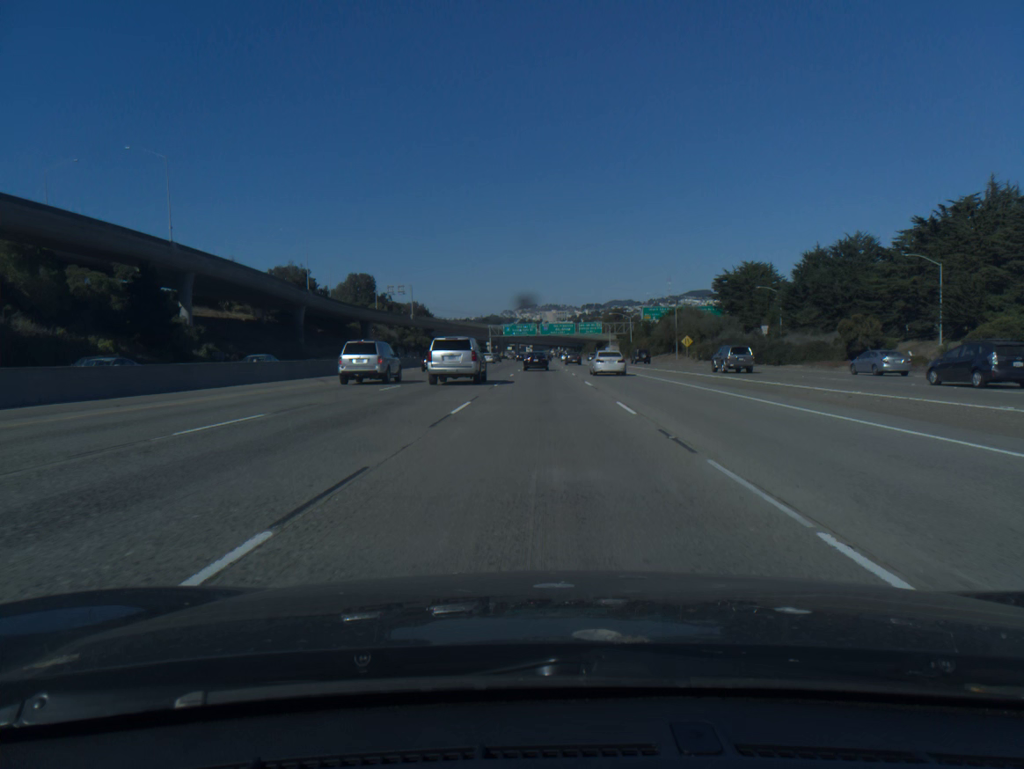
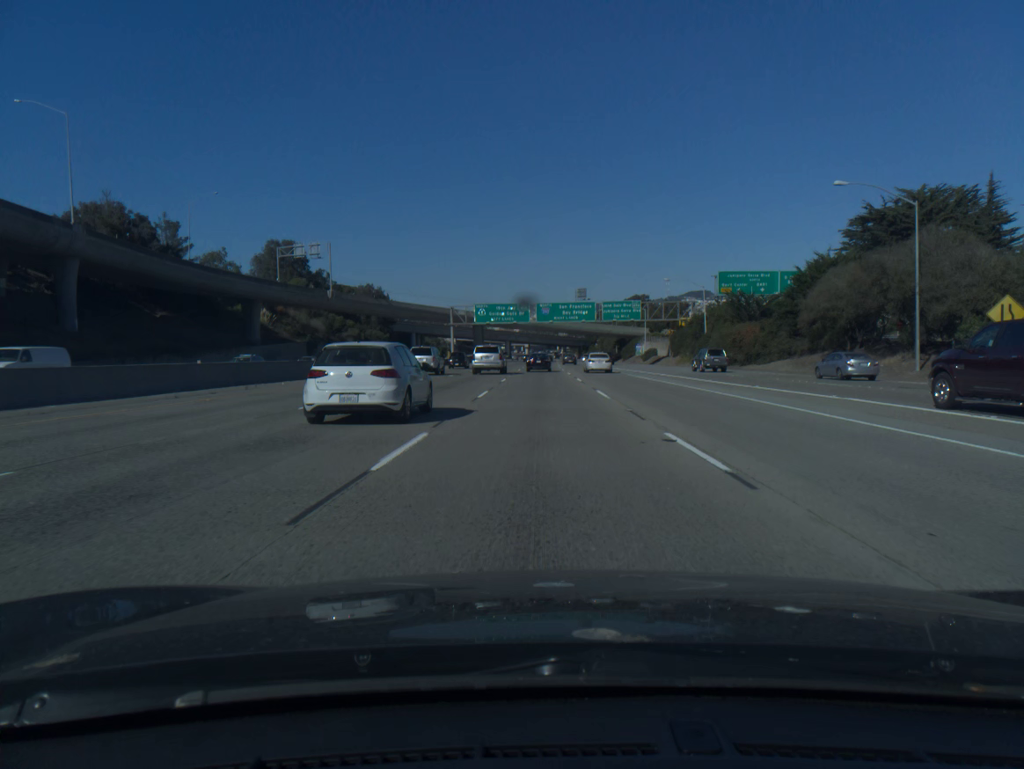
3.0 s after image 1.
(+0.2, +78.7) m; 0°
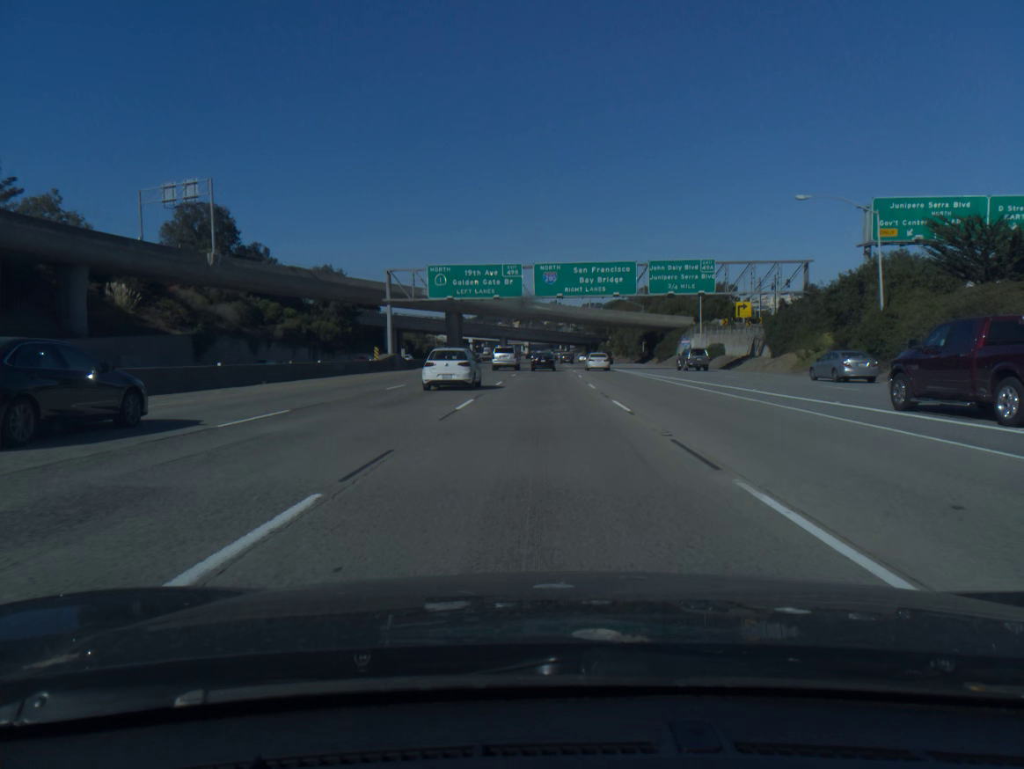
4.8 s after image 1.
(0.0, +47.7) m; 0°
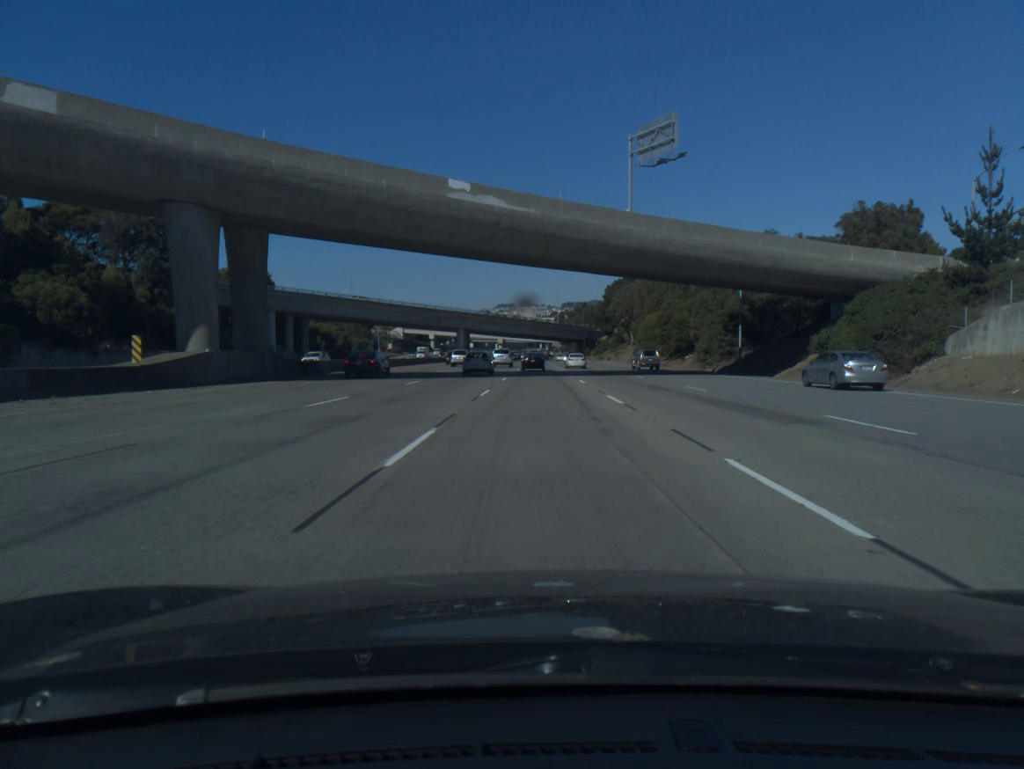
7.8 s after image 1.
(+0.7, +80.3) m; +1°
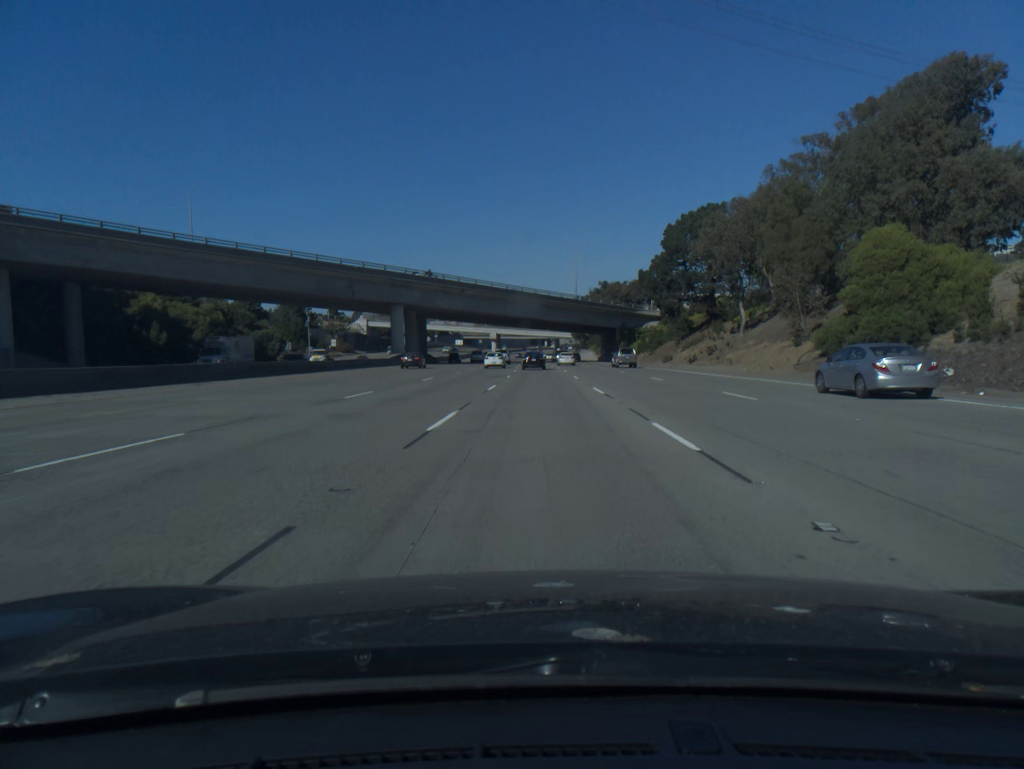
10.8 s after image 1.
(-0.1, +81.6) m; 0°
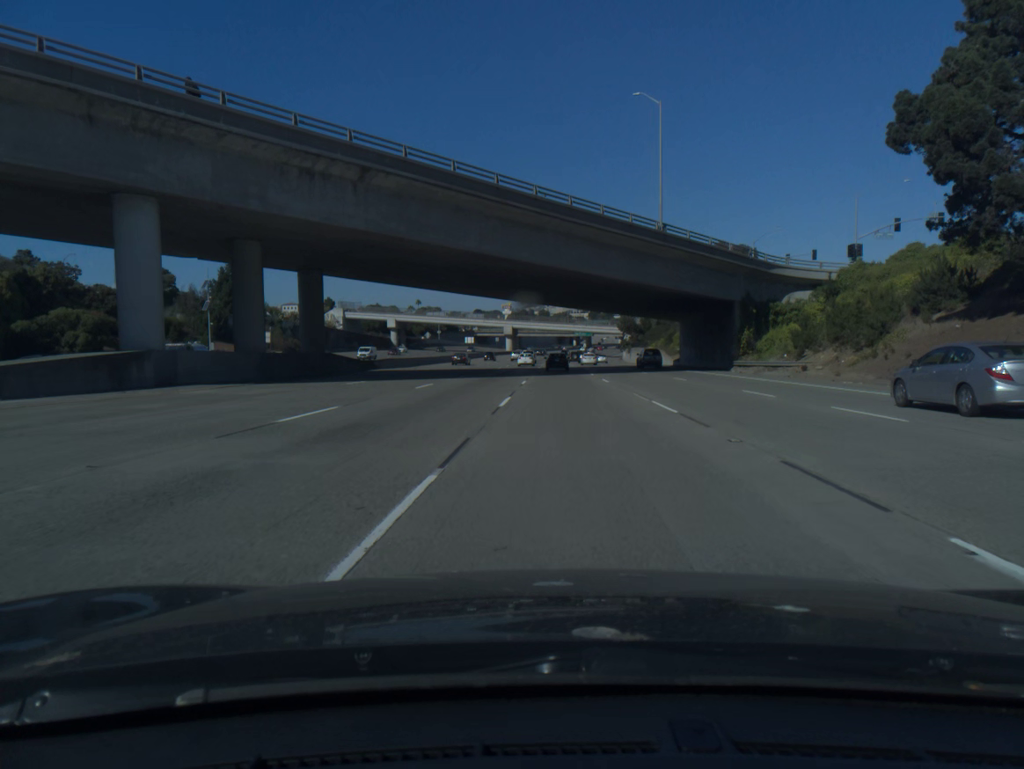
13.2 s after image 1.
(-1.0, +65.5) m; -2°
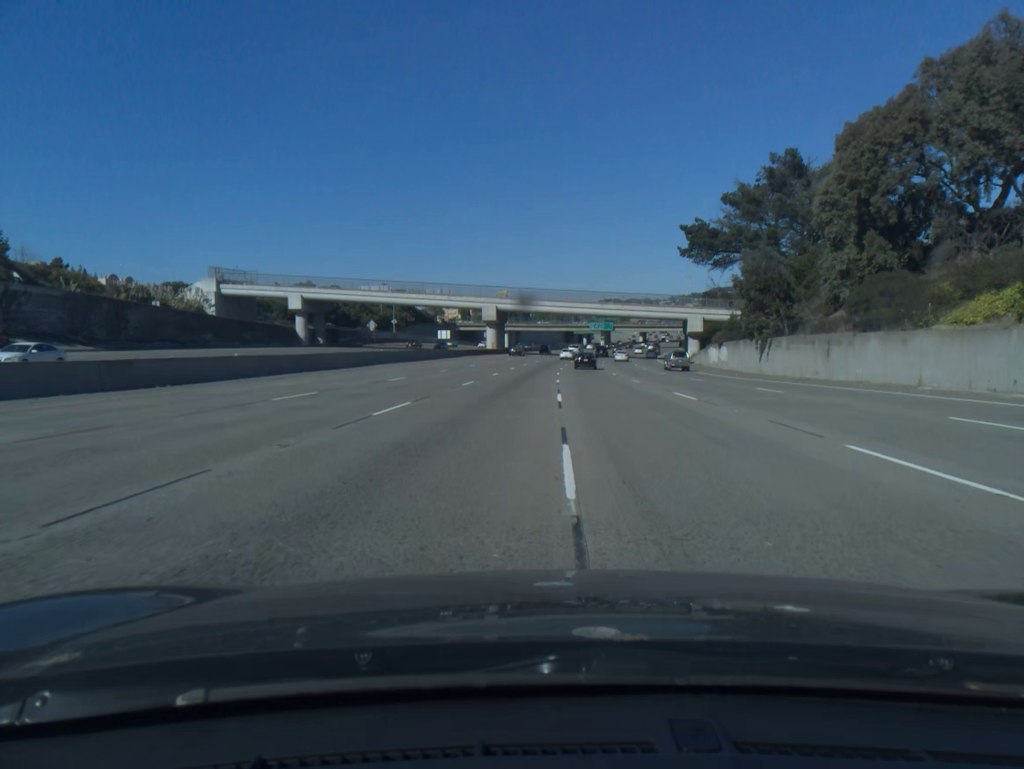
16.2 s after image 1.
(-0.6, +83.1) m; -1°
